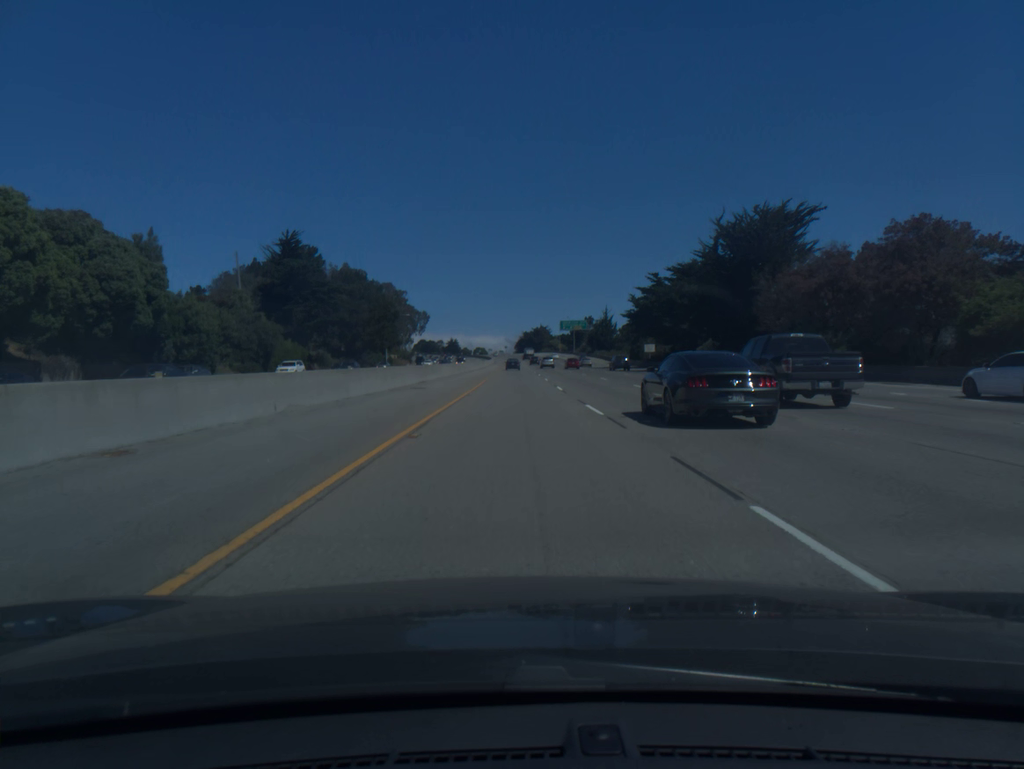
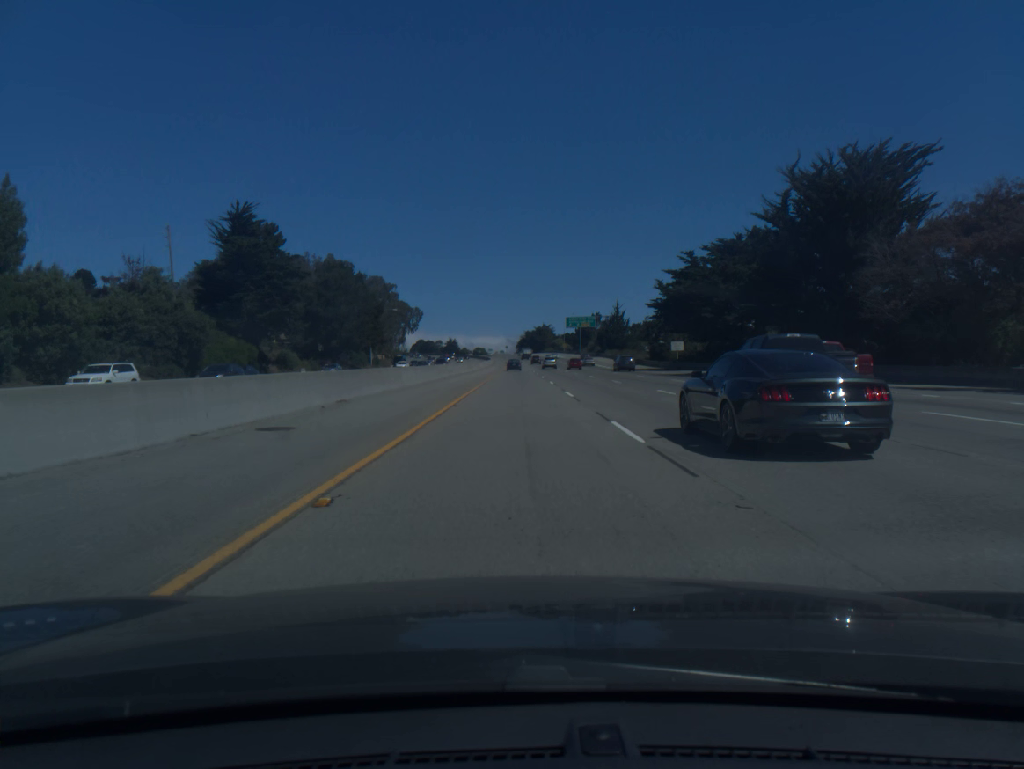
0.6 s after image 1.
(0.0, +20.2) m; 0°
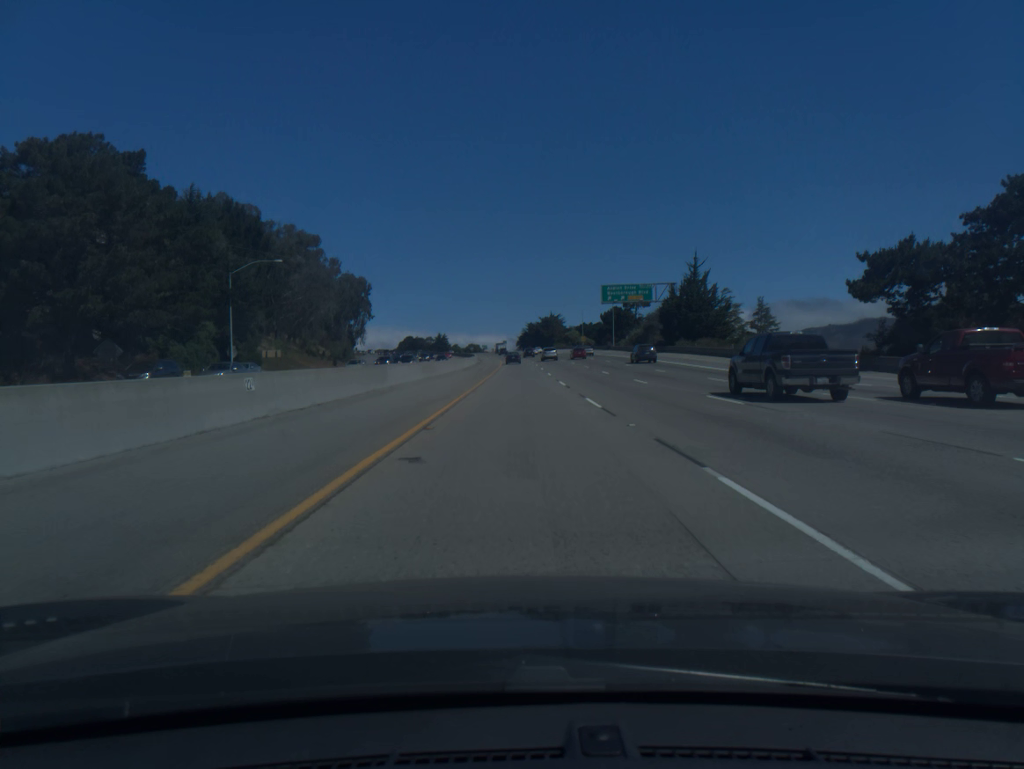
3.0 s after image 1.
(-0.2, +80.6) m; 0°
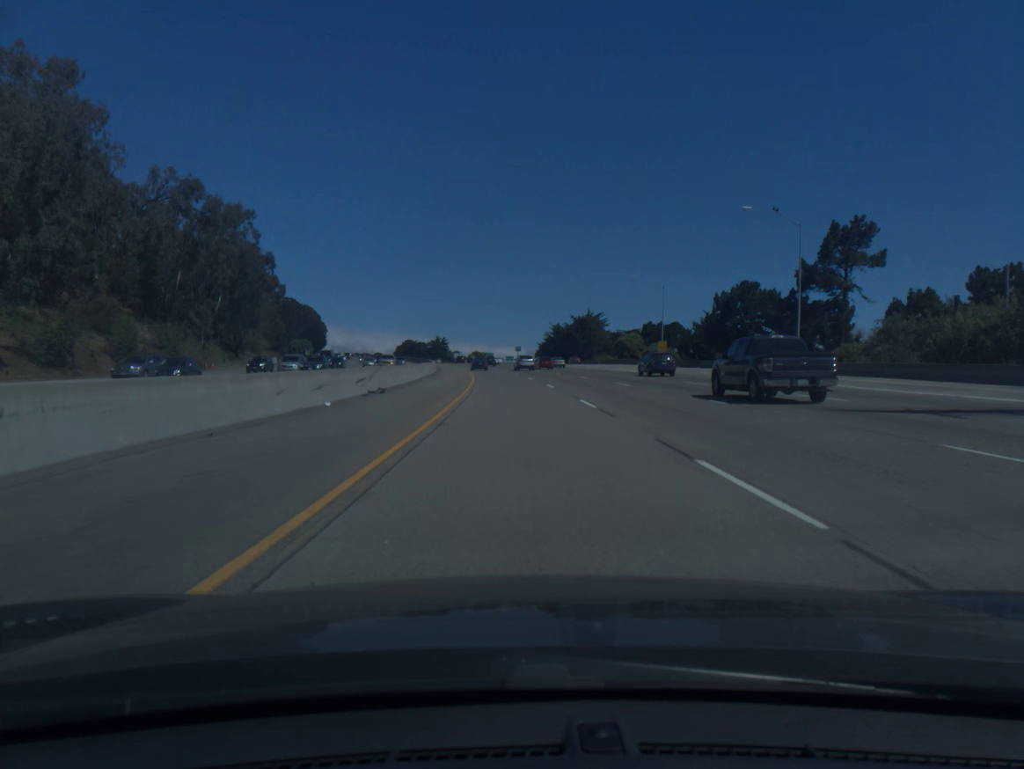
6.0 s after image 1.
(-0.4, +100.5) m; -1°
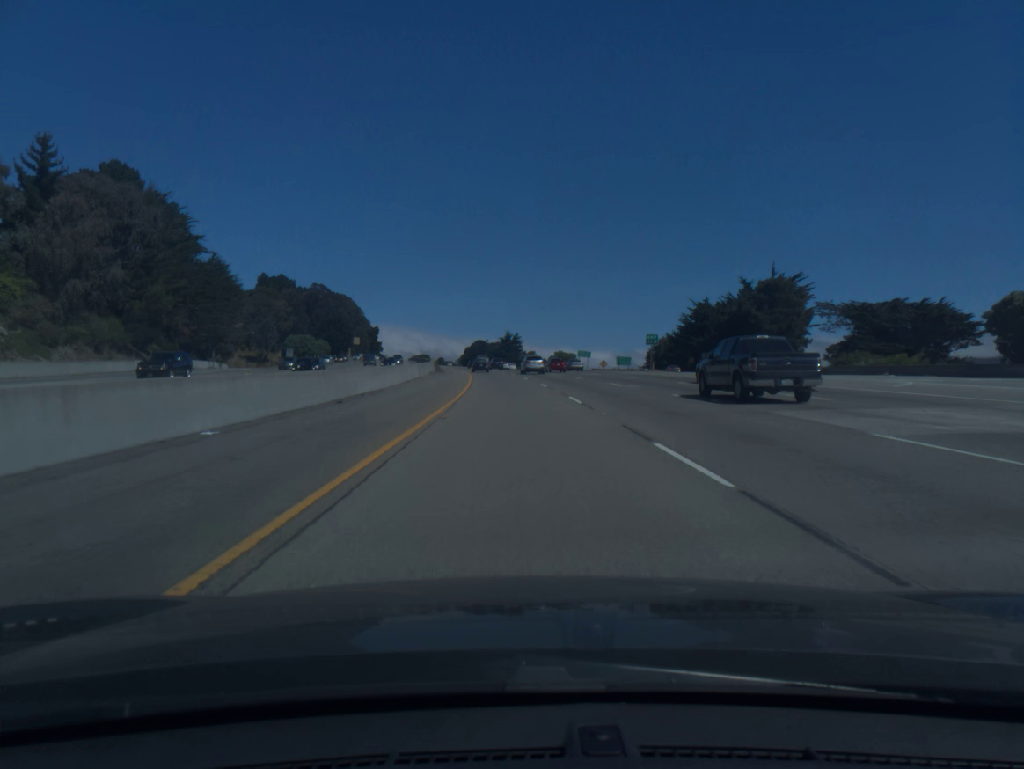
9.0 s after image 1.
(-4.9, +99.9) m; -6°
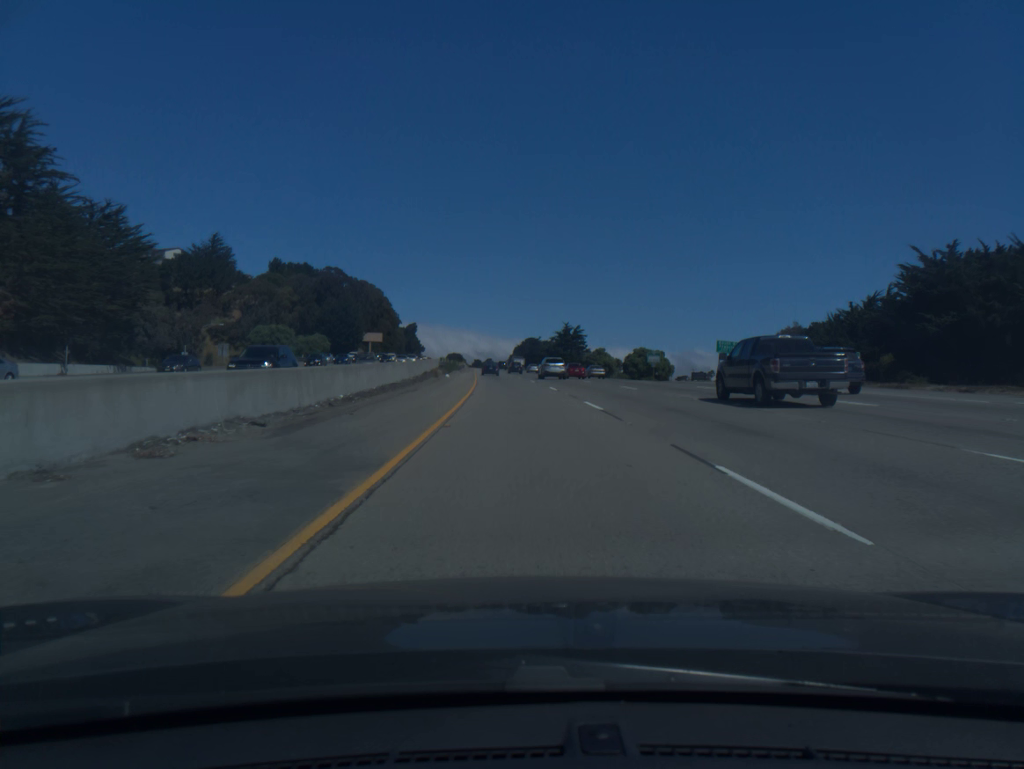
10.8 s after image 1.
(-2.1, +60.2) m; -4°
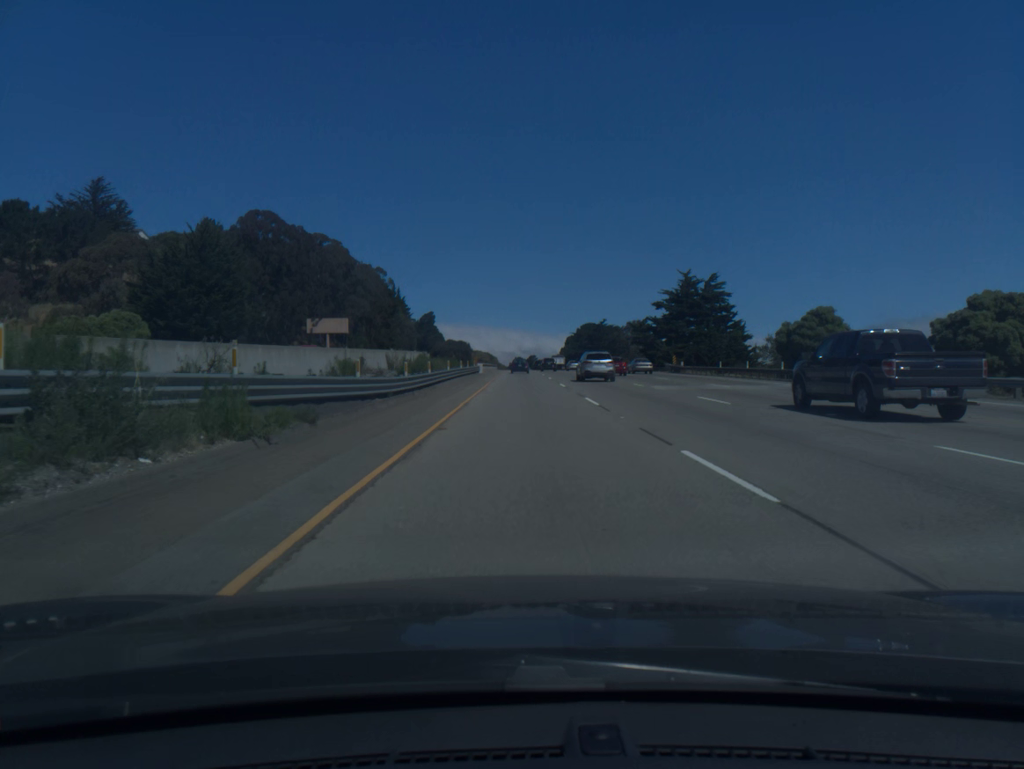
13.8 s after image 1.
(-3.9, +100.7) m; -3°
